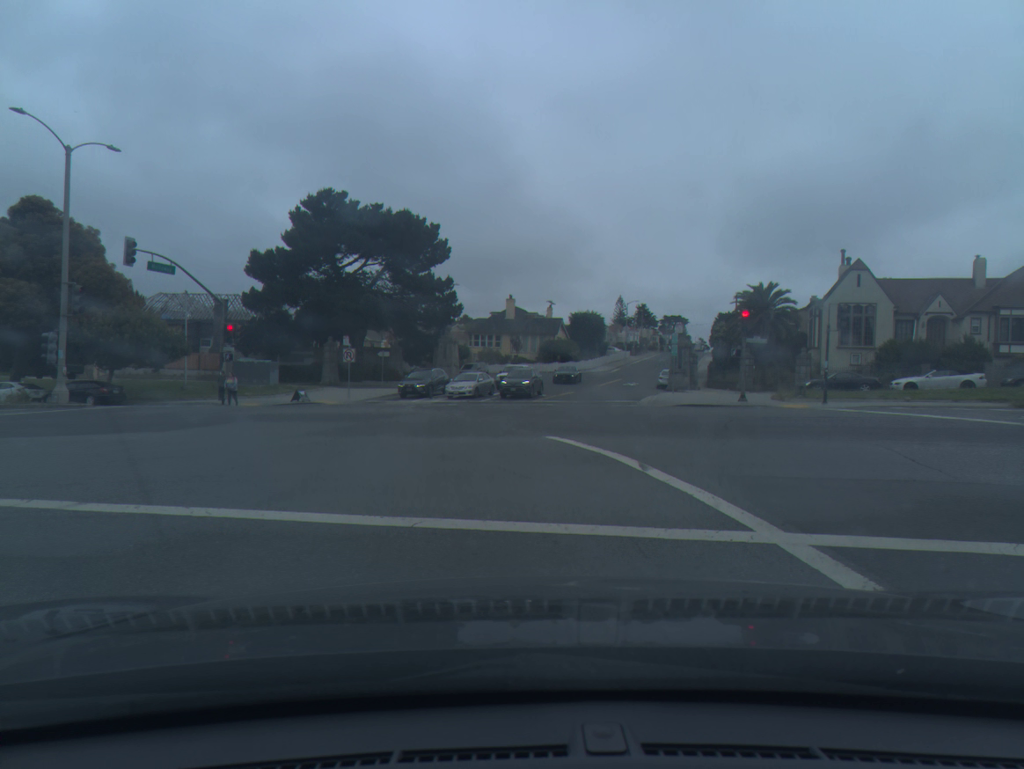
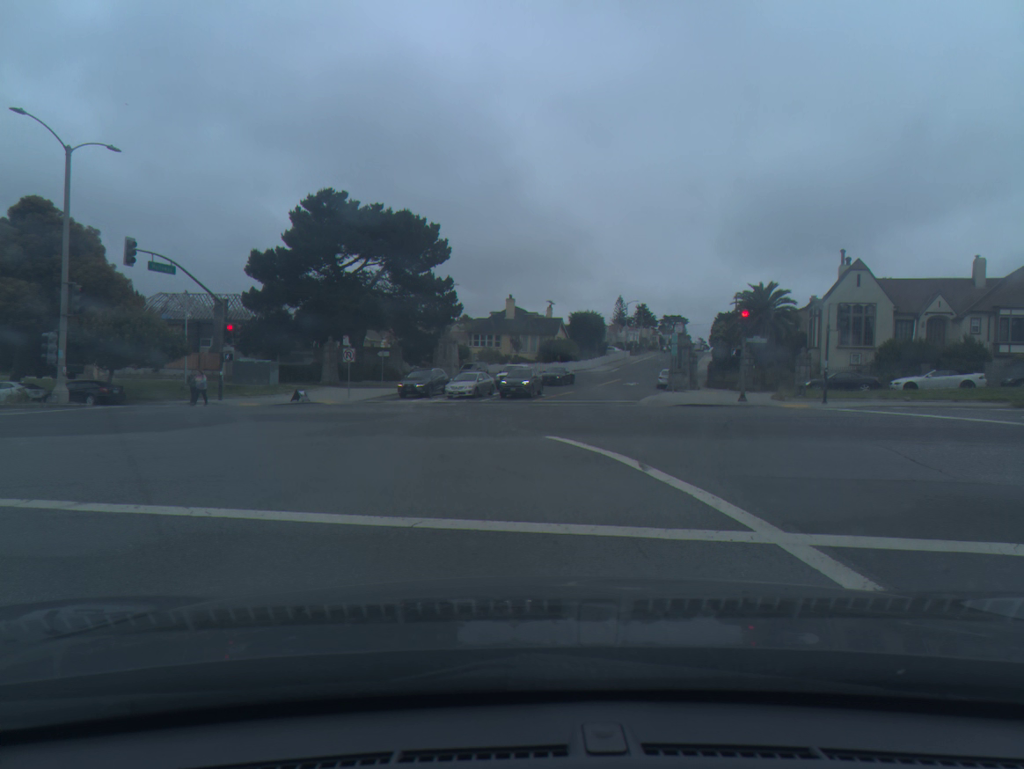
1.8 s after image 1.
(0.0, 0.0) m; 0°
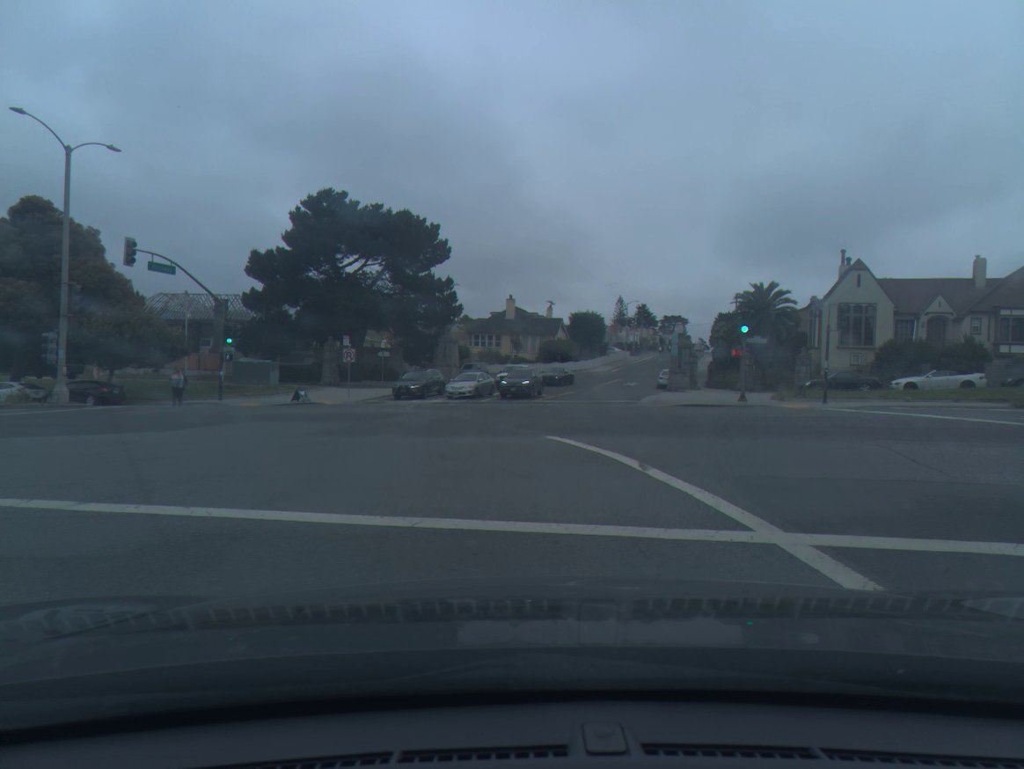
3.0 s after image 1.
(0.0, 0.0) m; 0°
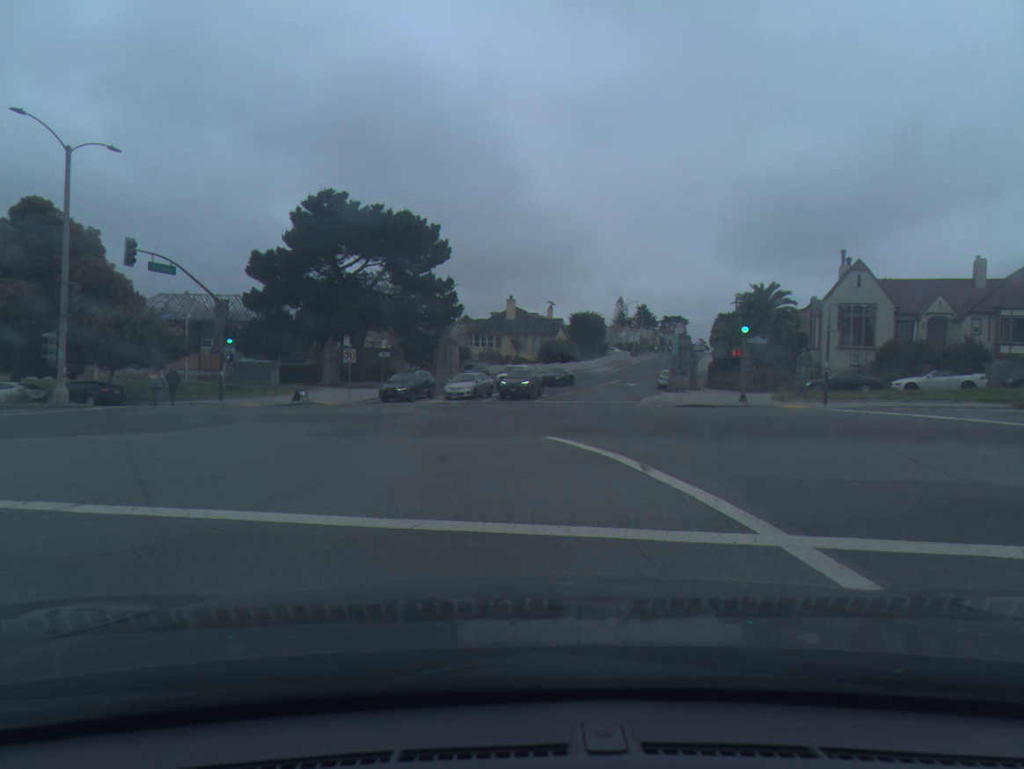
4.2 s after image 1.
(0.0, +0.1) m; 0°
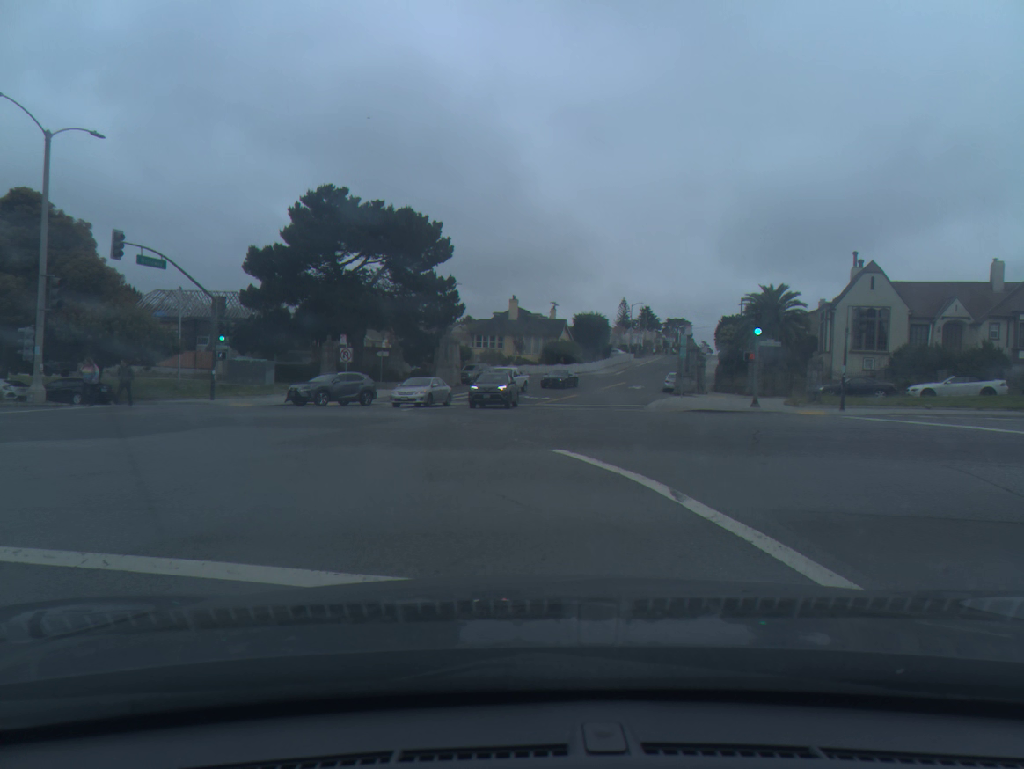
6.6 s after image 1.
(0.0, +1.5) m; 0°
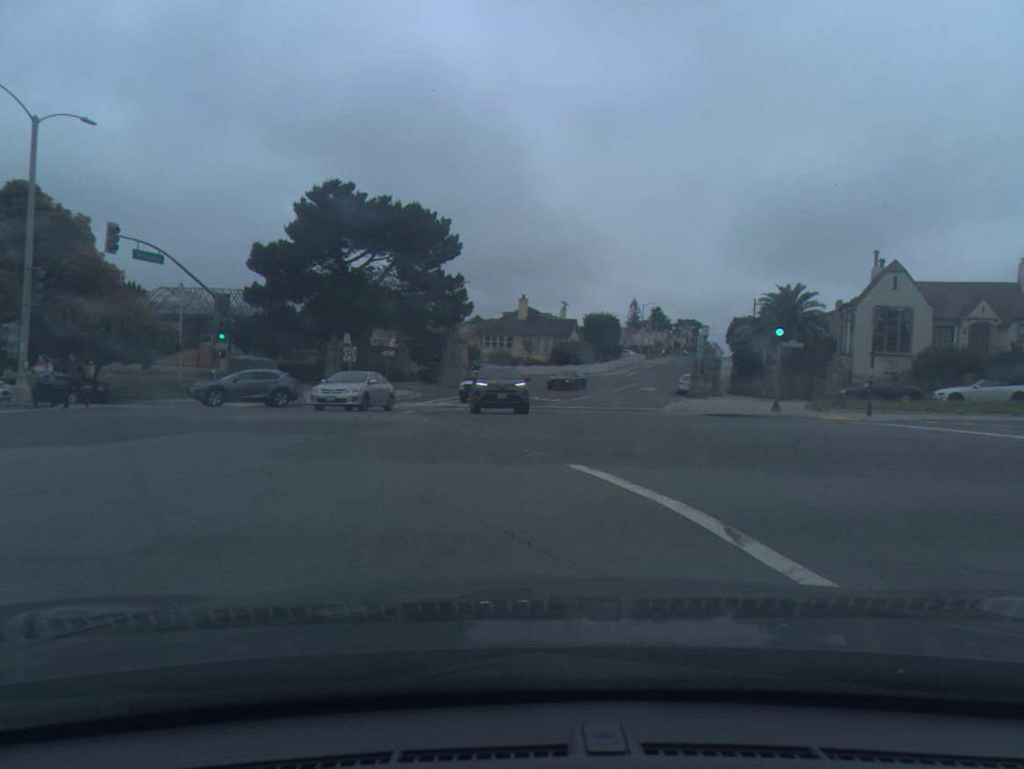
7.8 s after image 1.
(0.0, +1.4) m; -1°
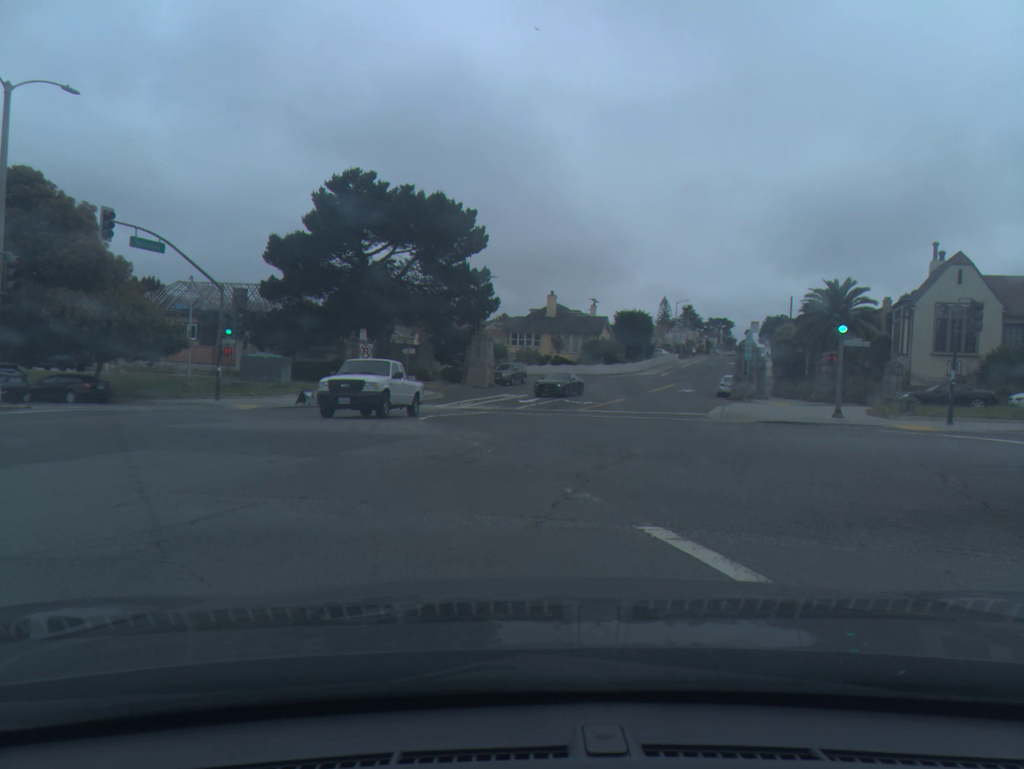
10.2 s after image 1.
(-0.1, +3.3) m; -2°
